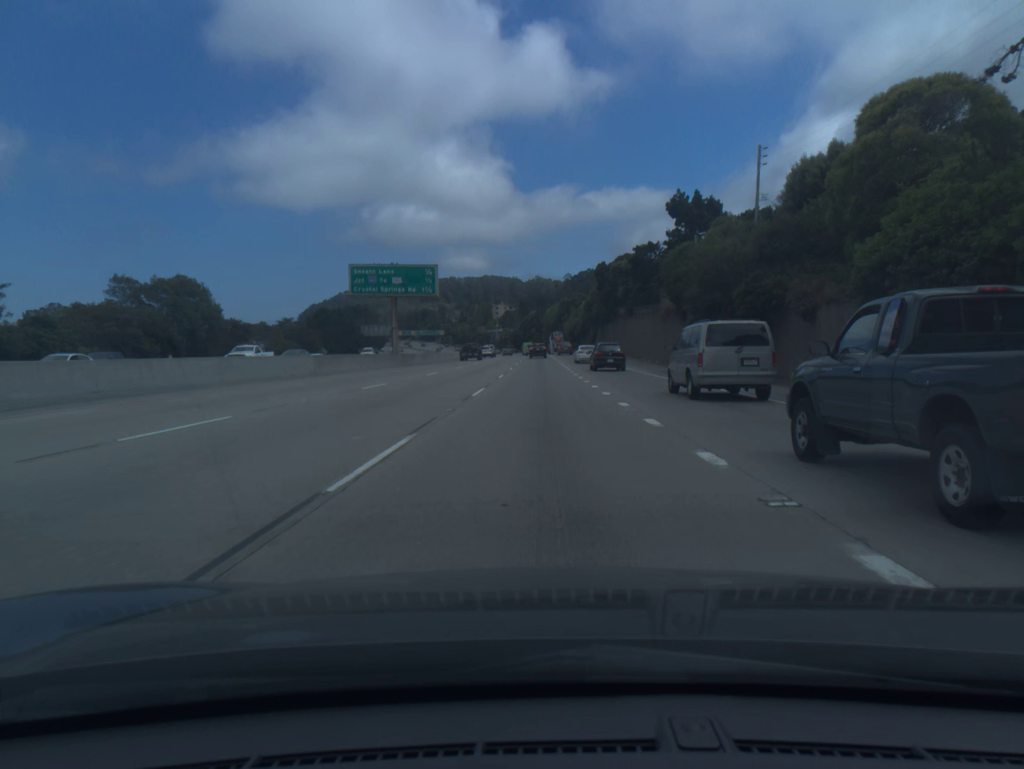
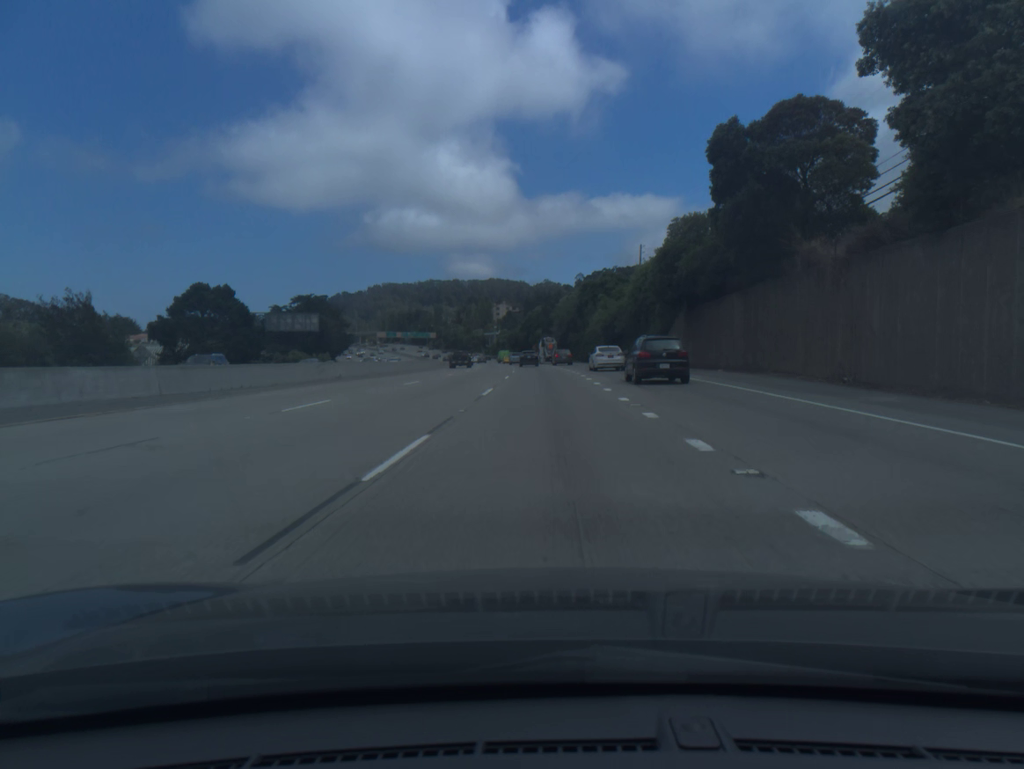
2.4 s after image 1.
(-0.3, +70.4) m; 0°
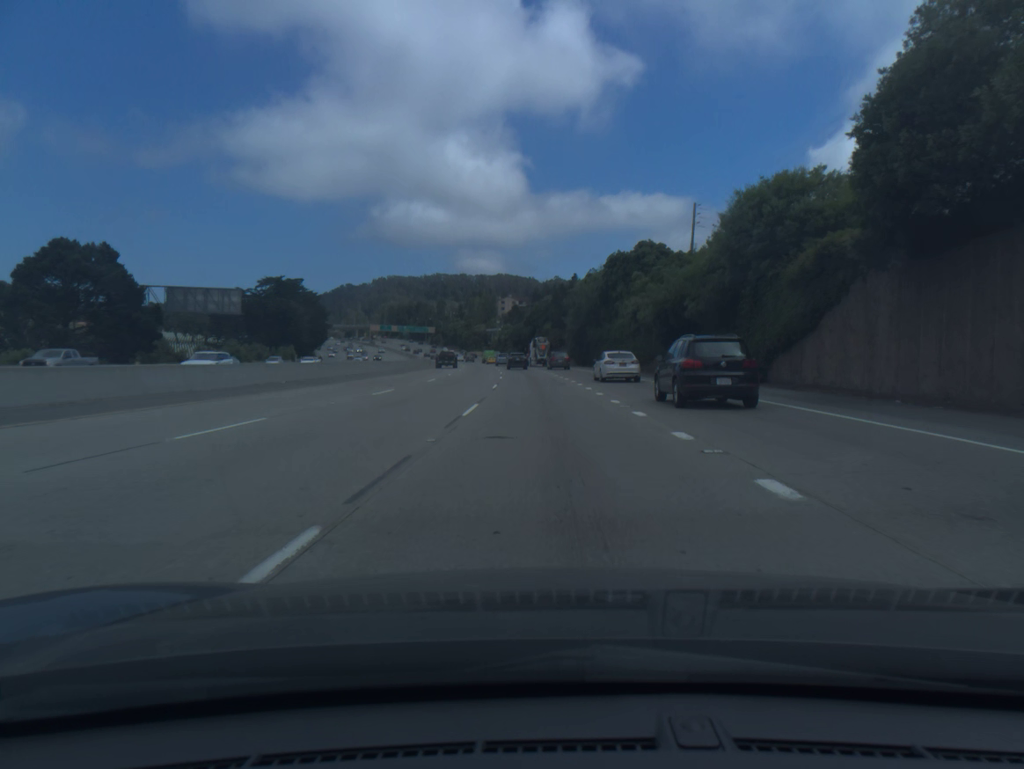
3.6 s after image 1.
(0.0, +34.4) m; 0°
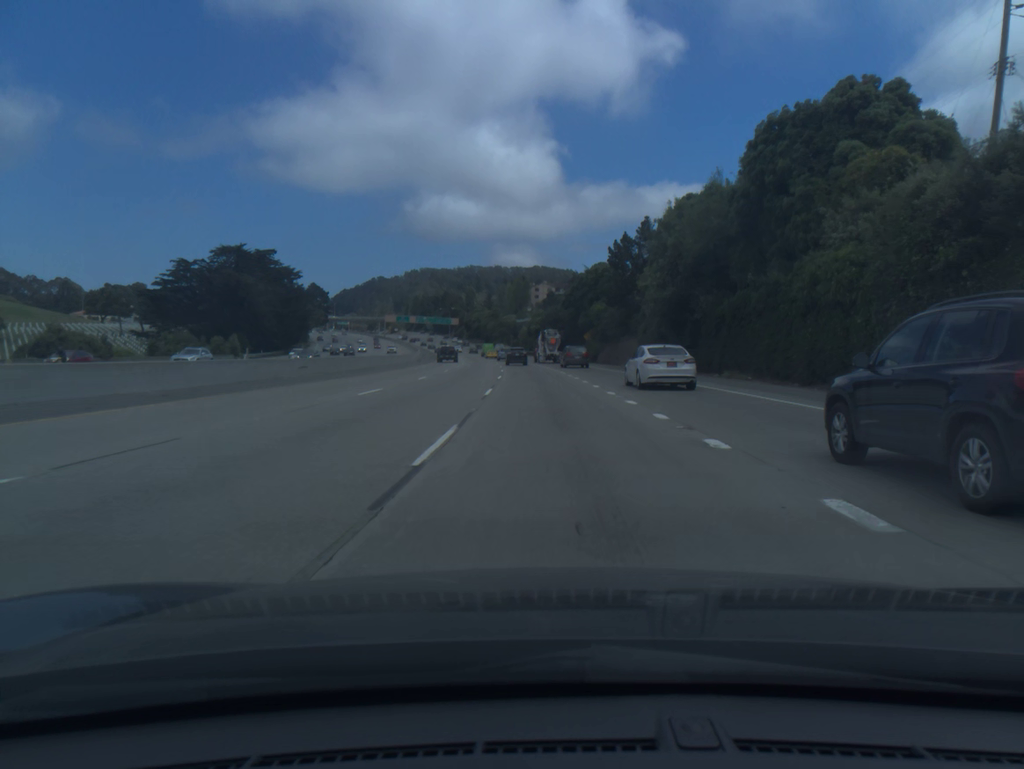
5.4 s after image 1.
(-1.2, +50.6) m; -3°
